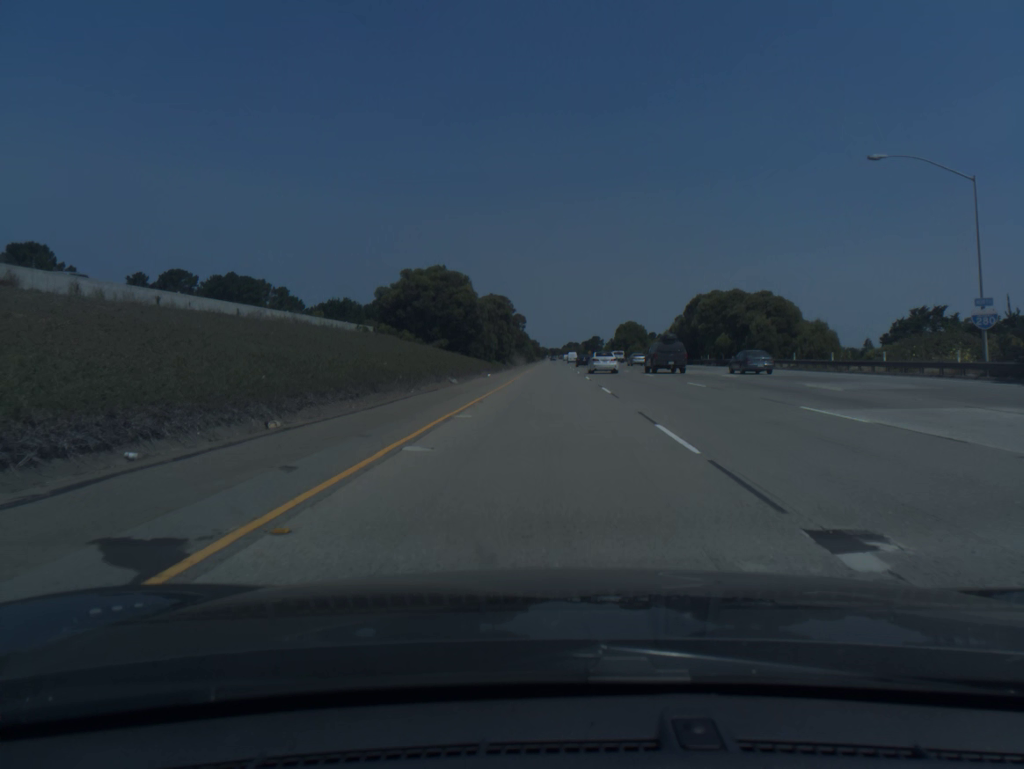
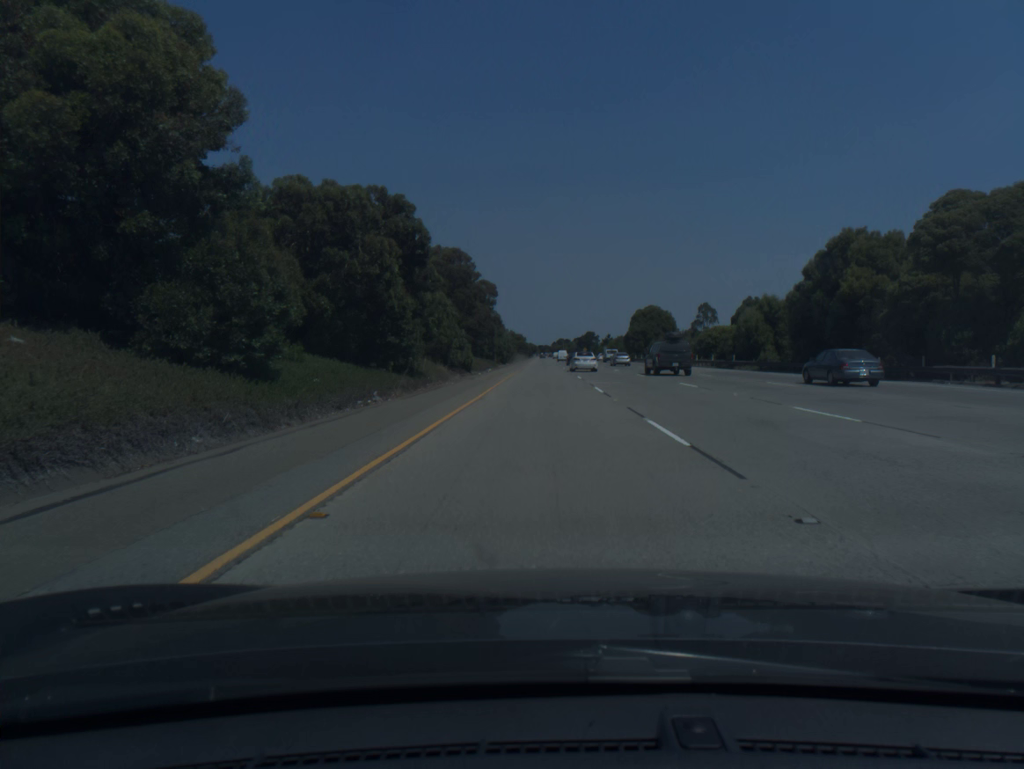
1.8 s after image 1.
(+0.8, +57.8) m; +1°
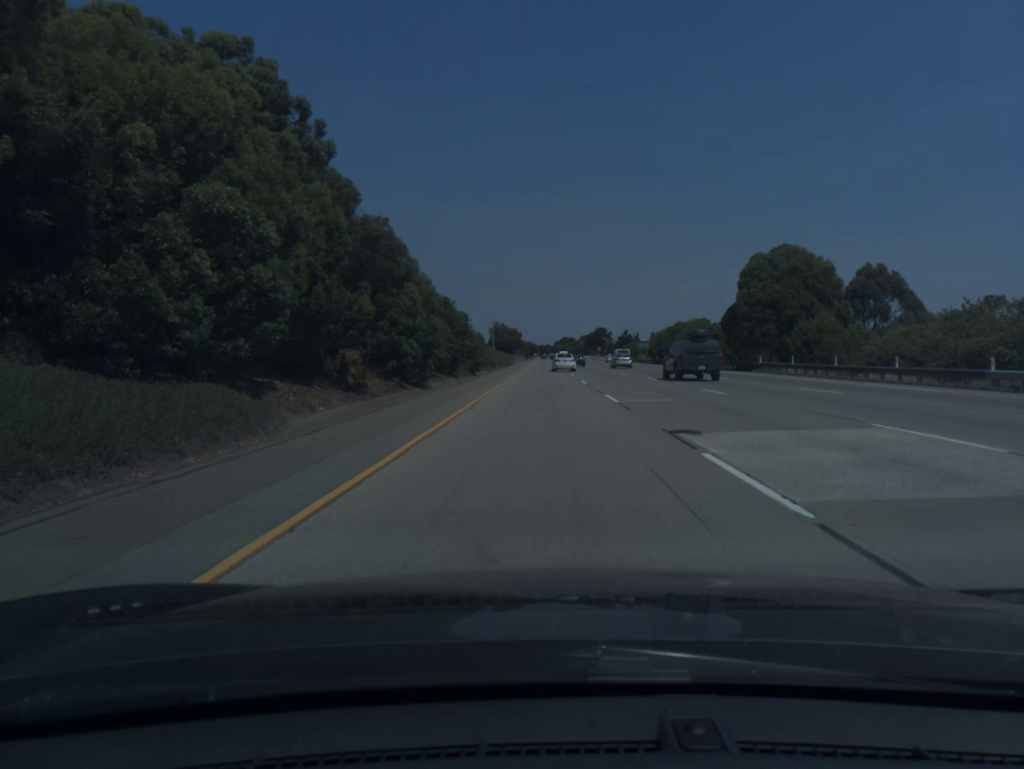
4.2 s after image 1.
(-0.1, +77.5) m; 0°
